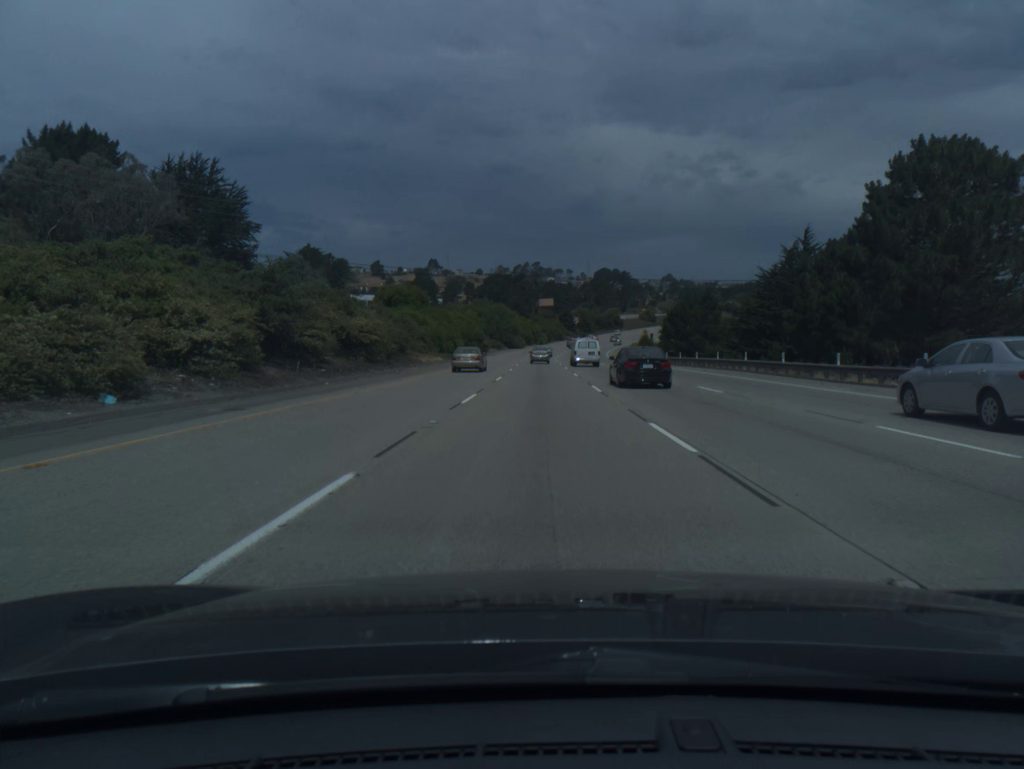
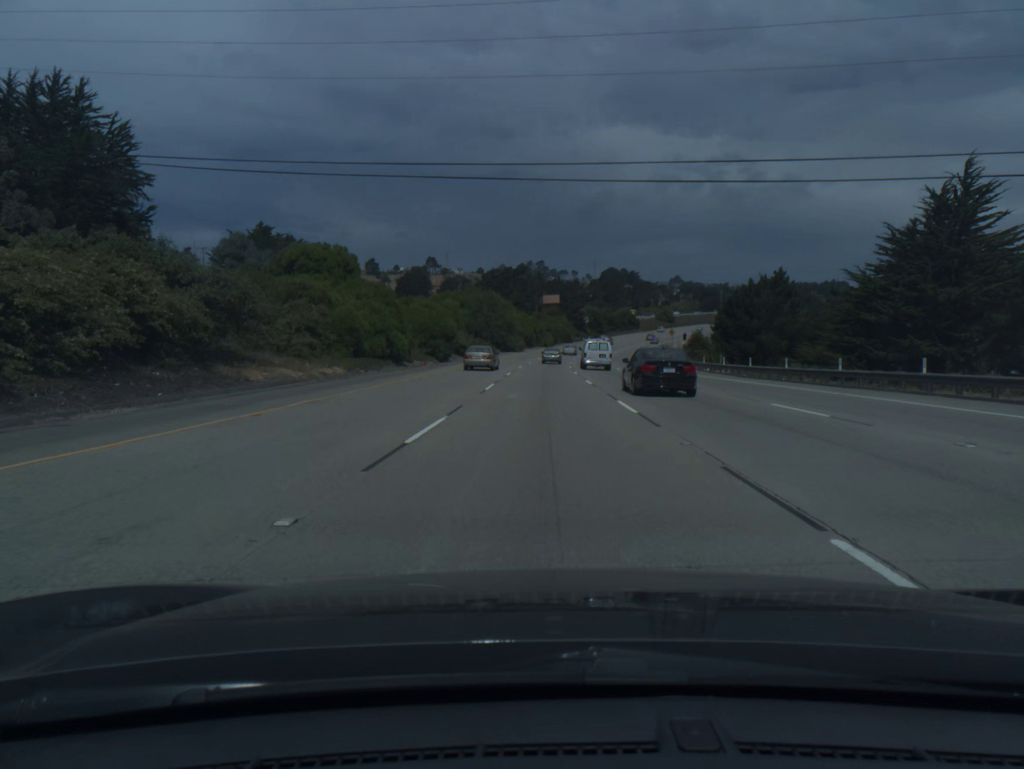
(-0.1, +37.3) m; 0°
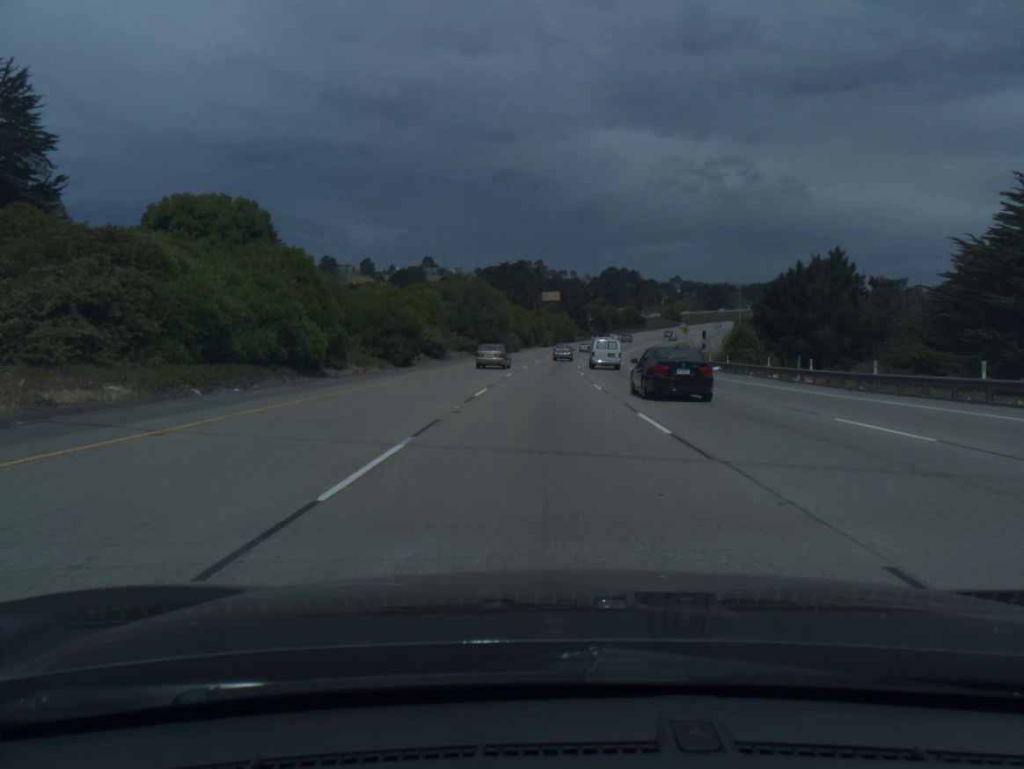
(0.0, +18.7) m; 0°
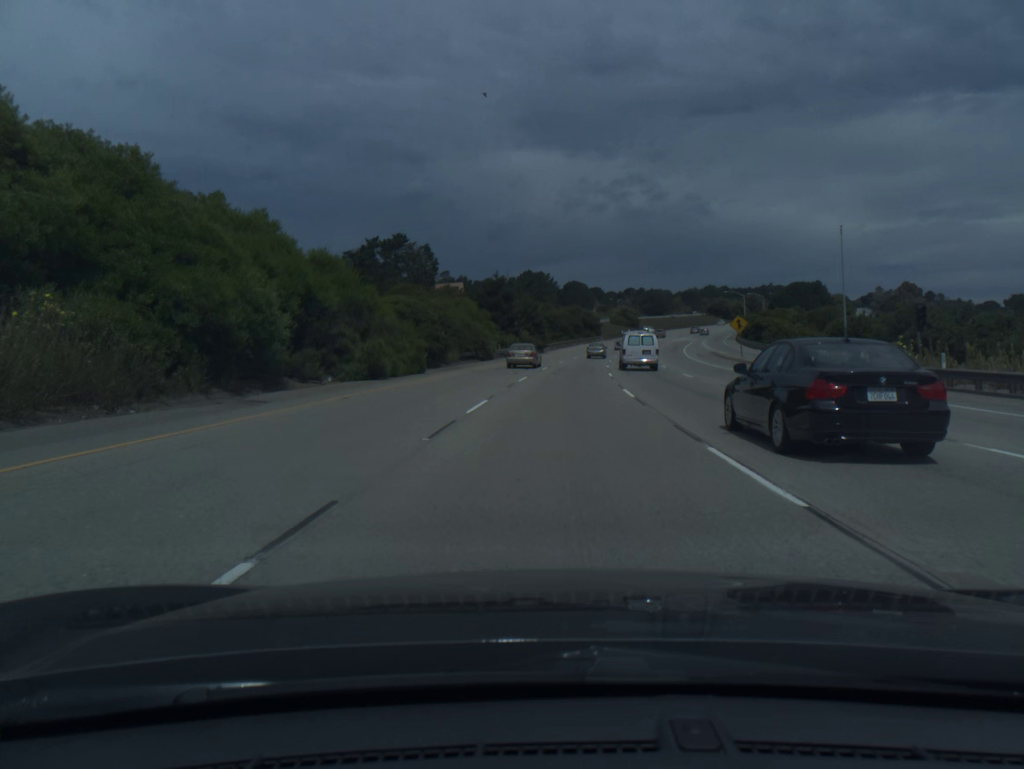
(+3.4, +92.9) m; +6°
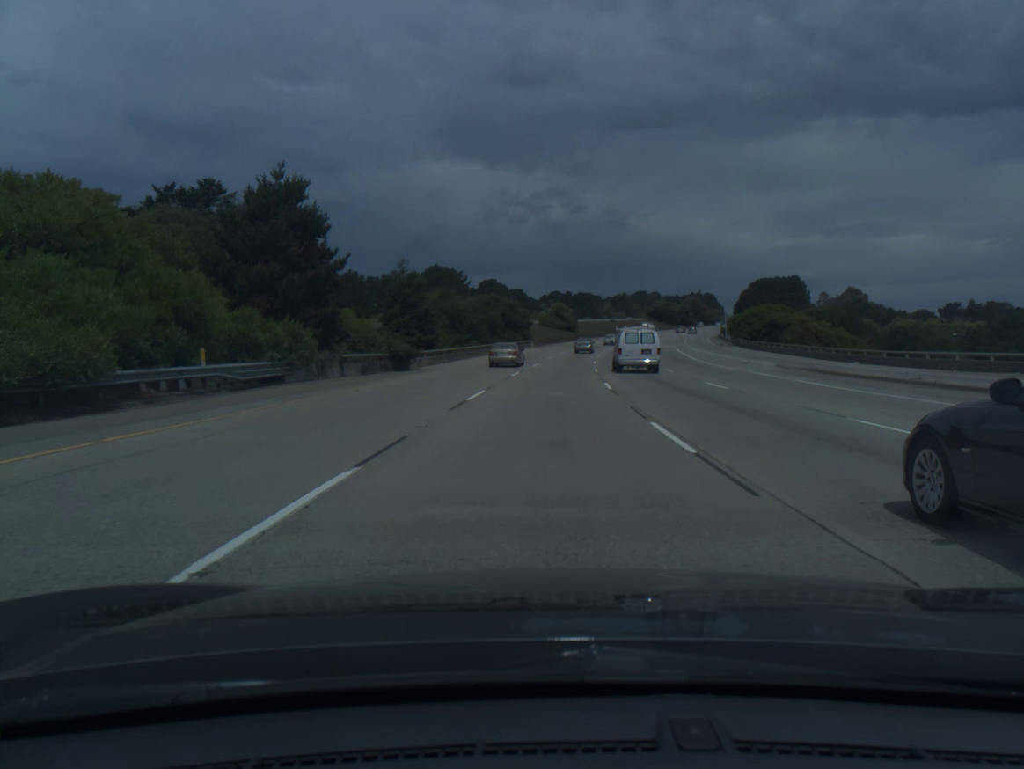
(+2.9, +55.3) m; +6°
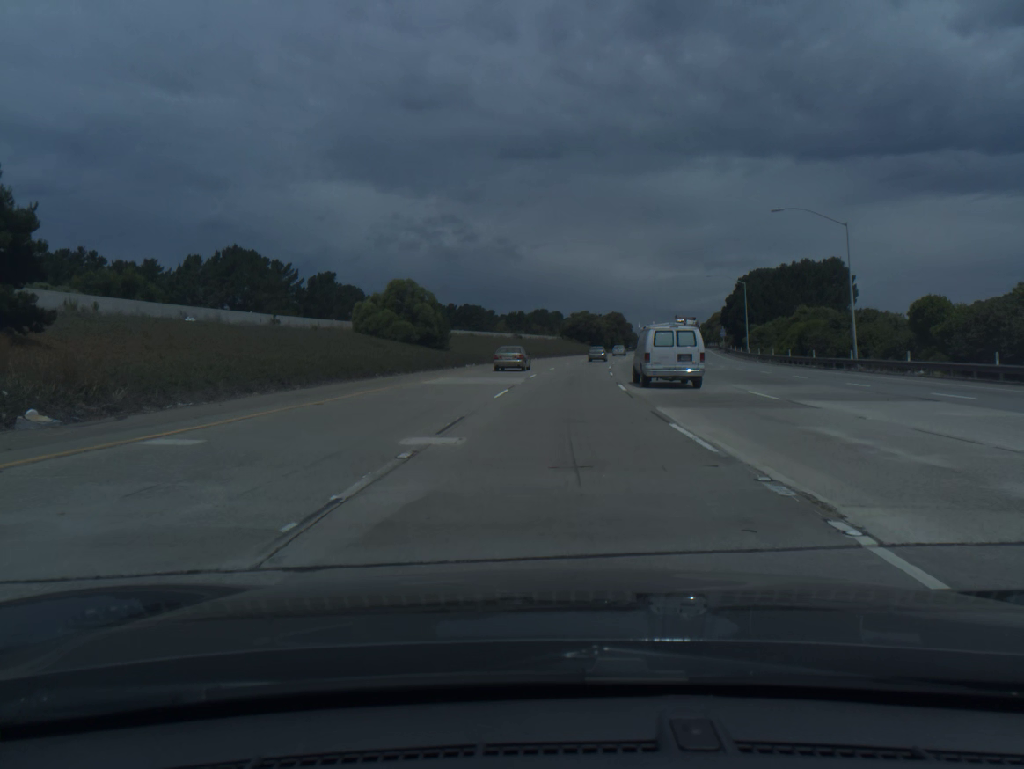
(+5.7, +91.3) m; +8°
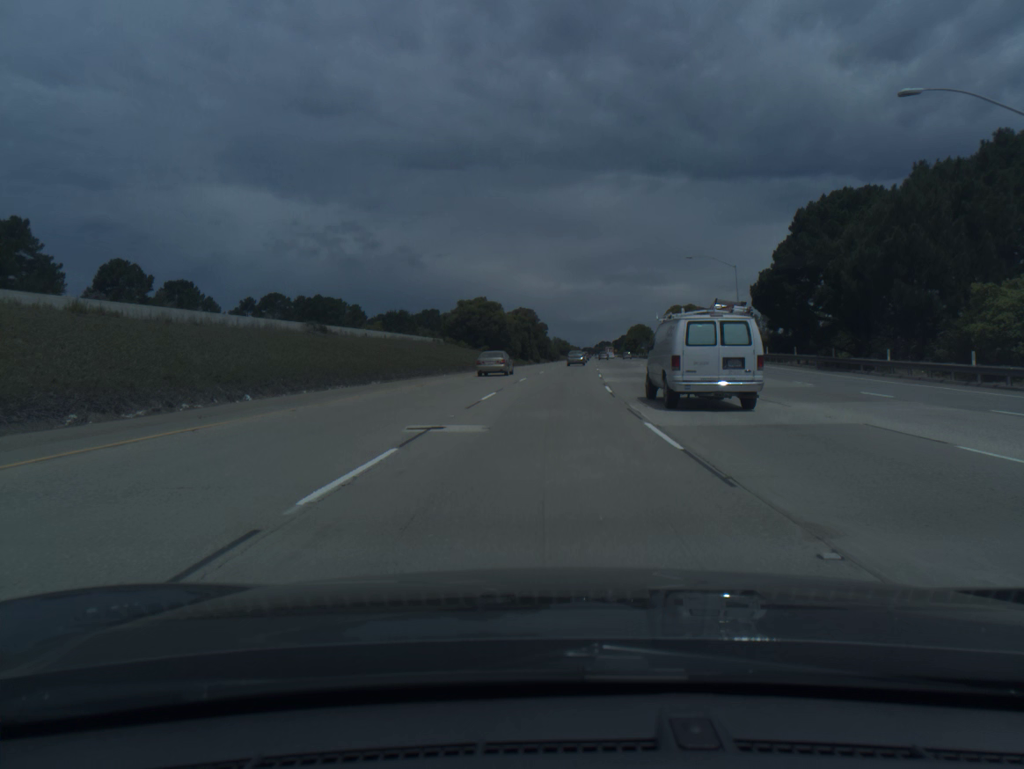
(+5.1, +72.3) m; +7°
